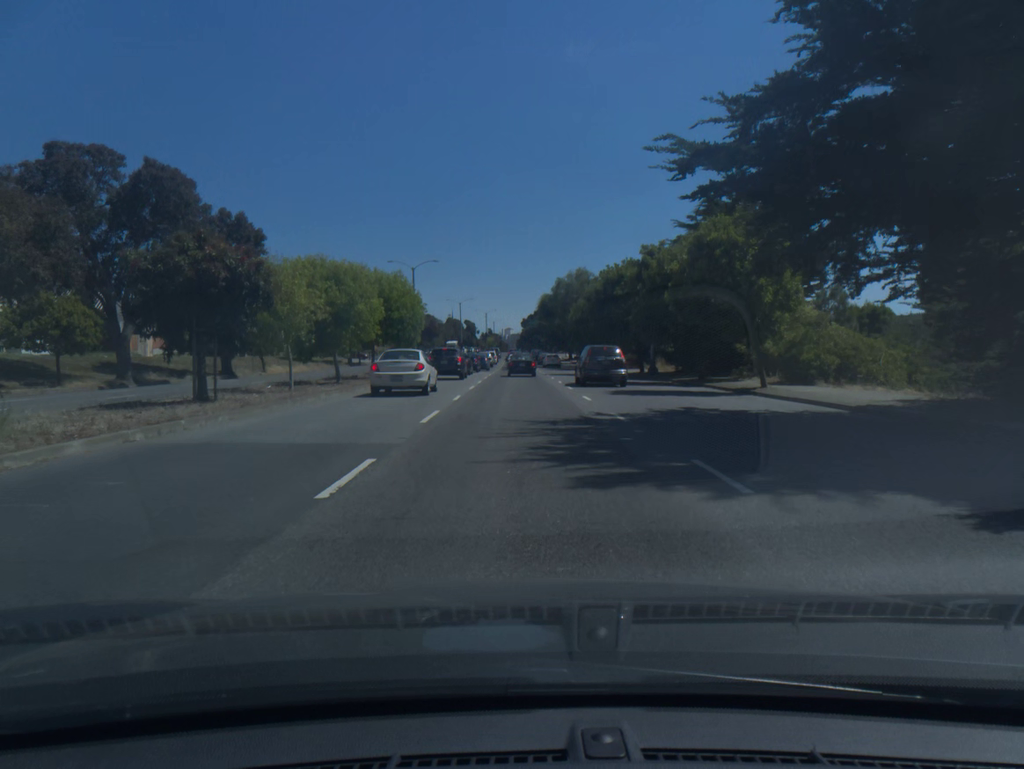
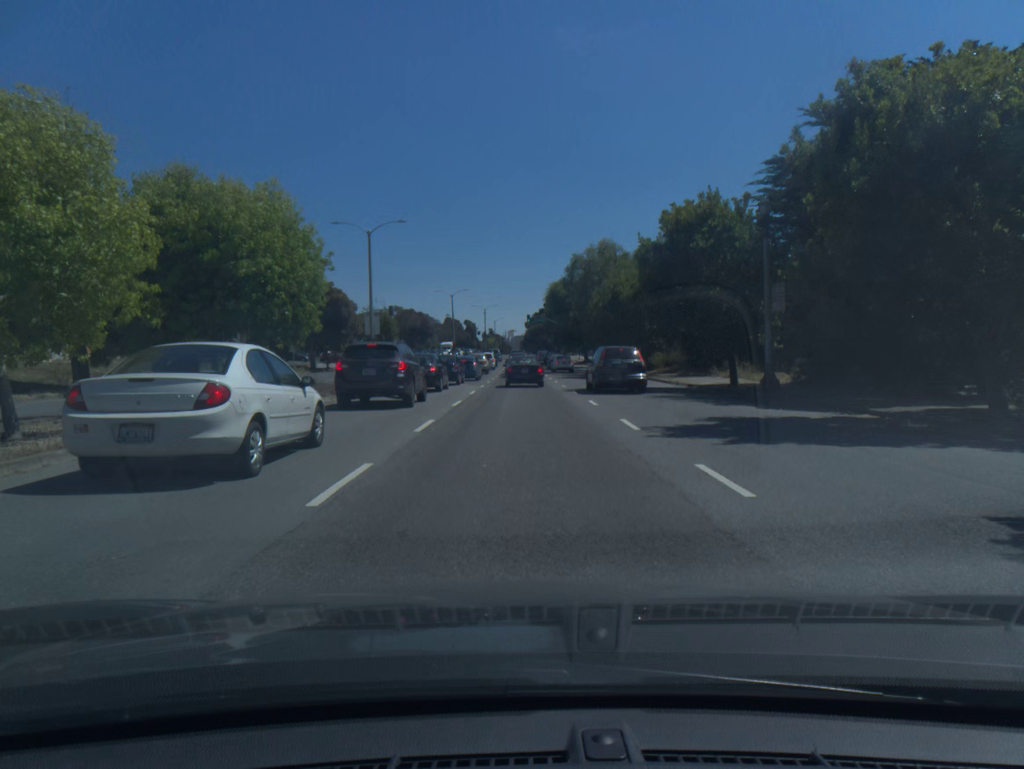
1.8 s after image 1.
(-0.1, +22.2) m; 0°
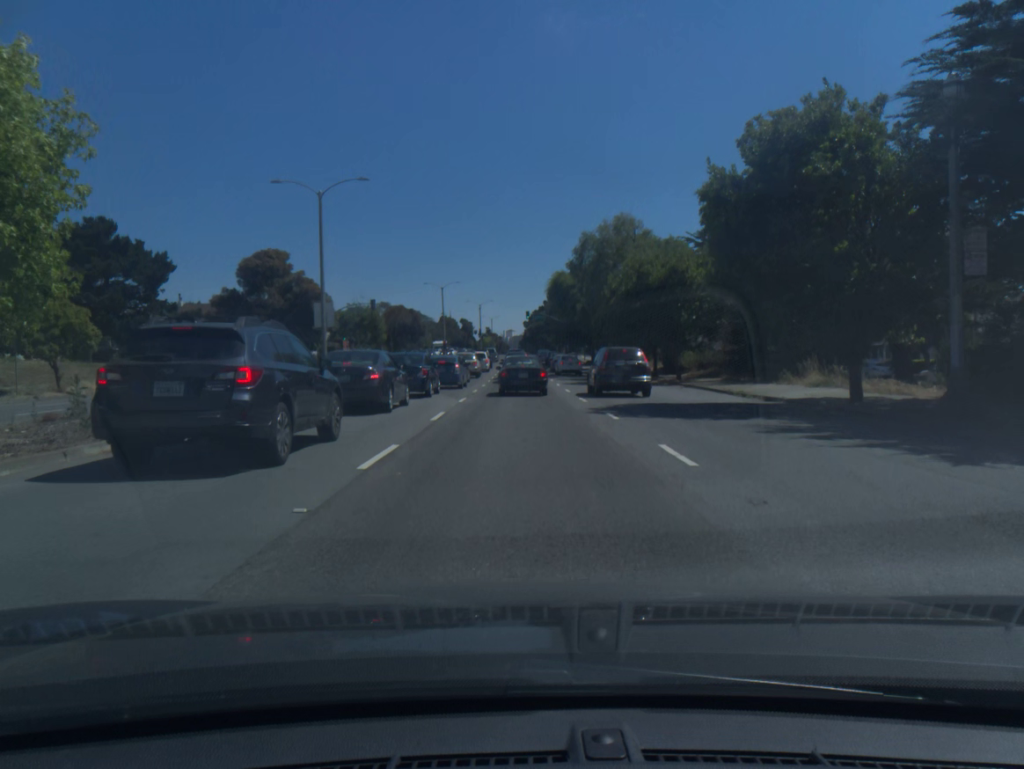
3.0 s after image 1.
(0.0, +11.7) m; 0°
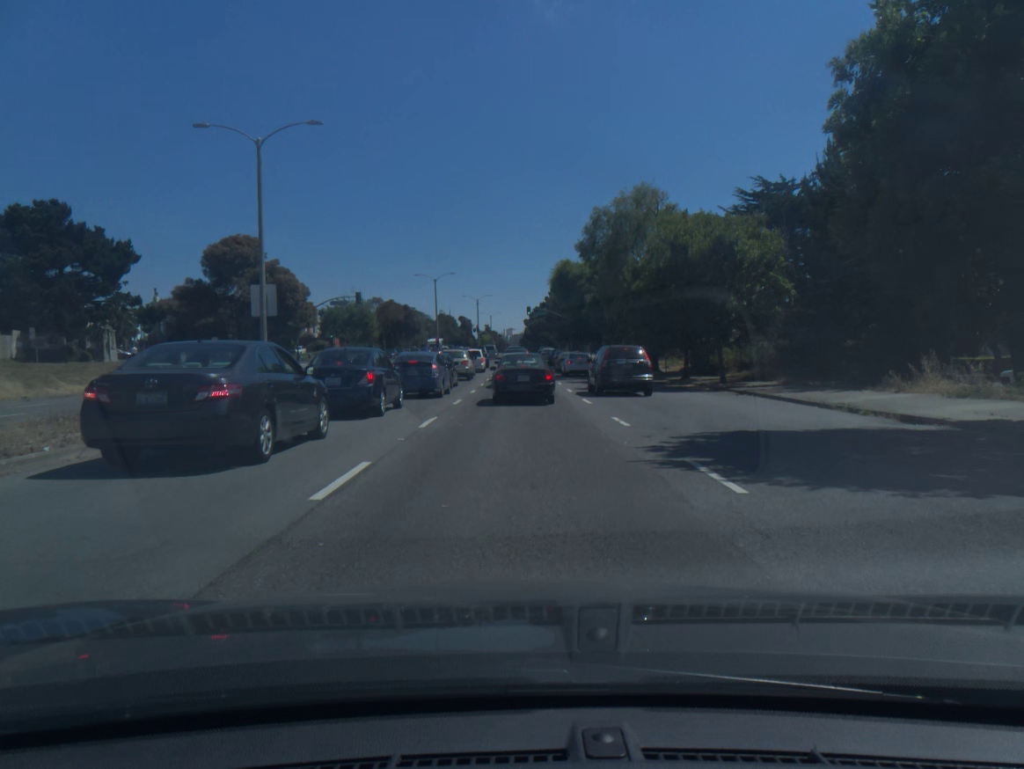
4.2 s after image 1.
(0.0, +9.1) m; 0°
